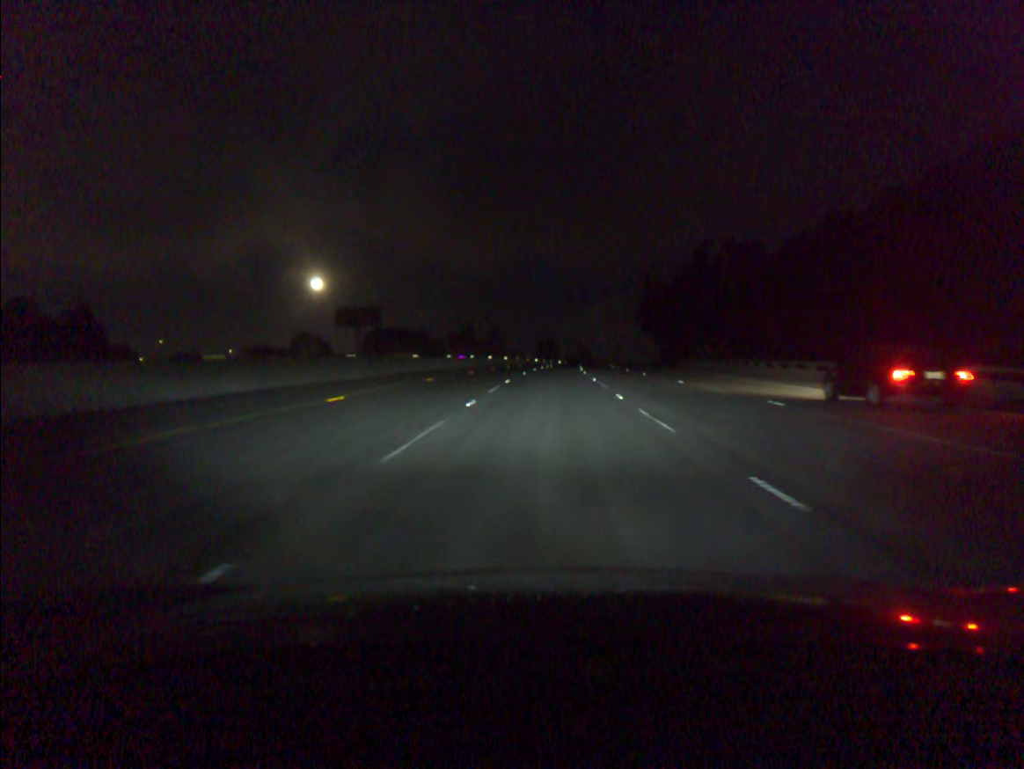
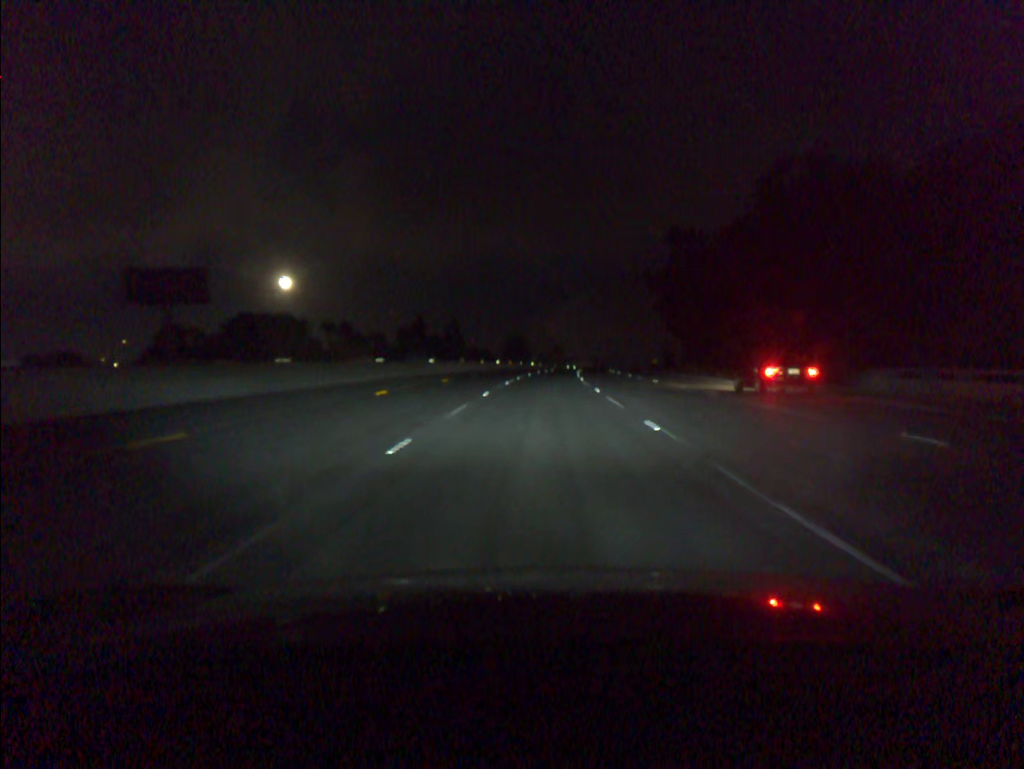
(+1.1, +51.8) m; +2°
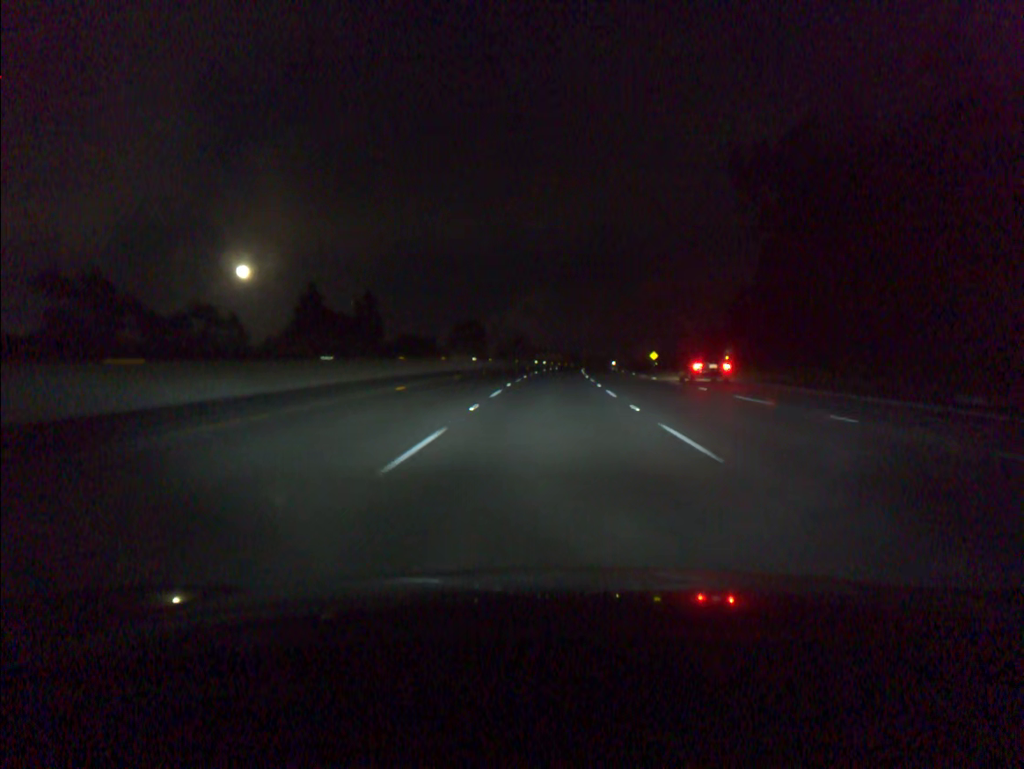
(+1.4, +69.4) m; +3°
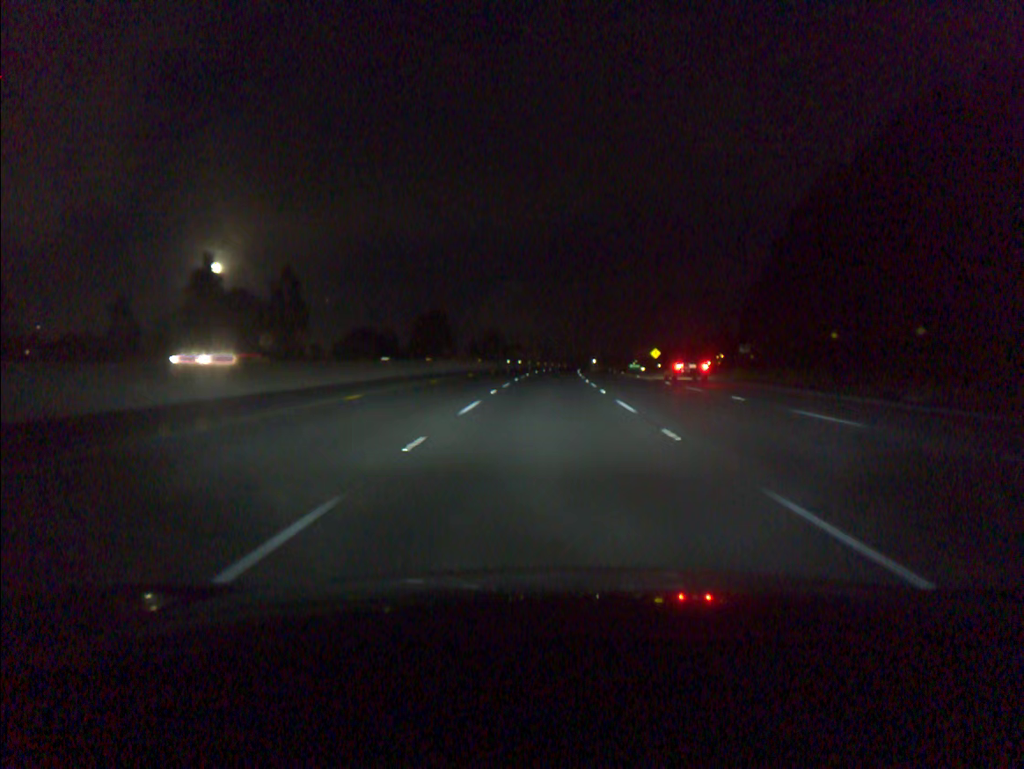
(+0.5, +34.8) m; +2°
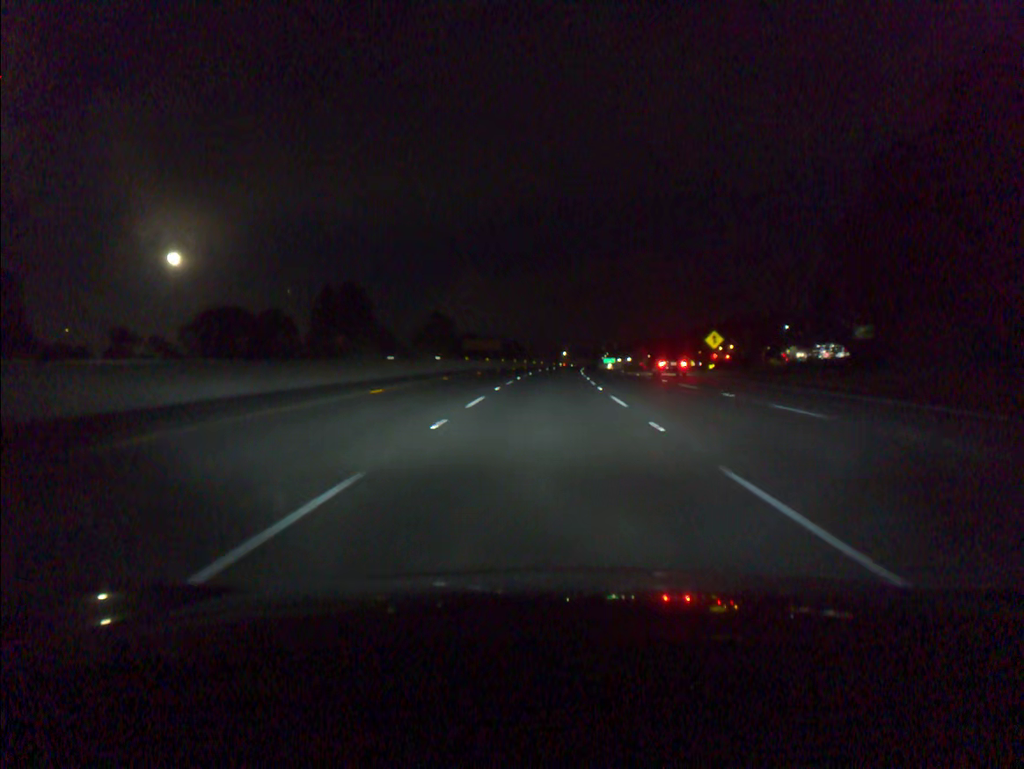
(+1.6, +69.8) m; +2°
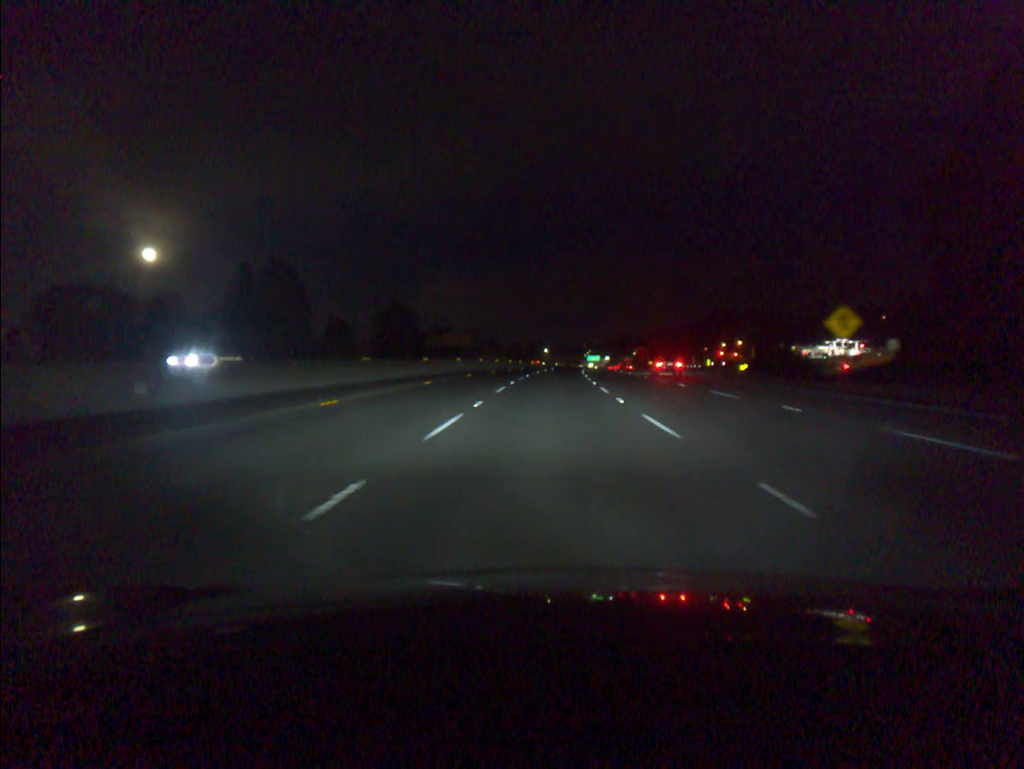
(+0.4, +34.9) m; +1°
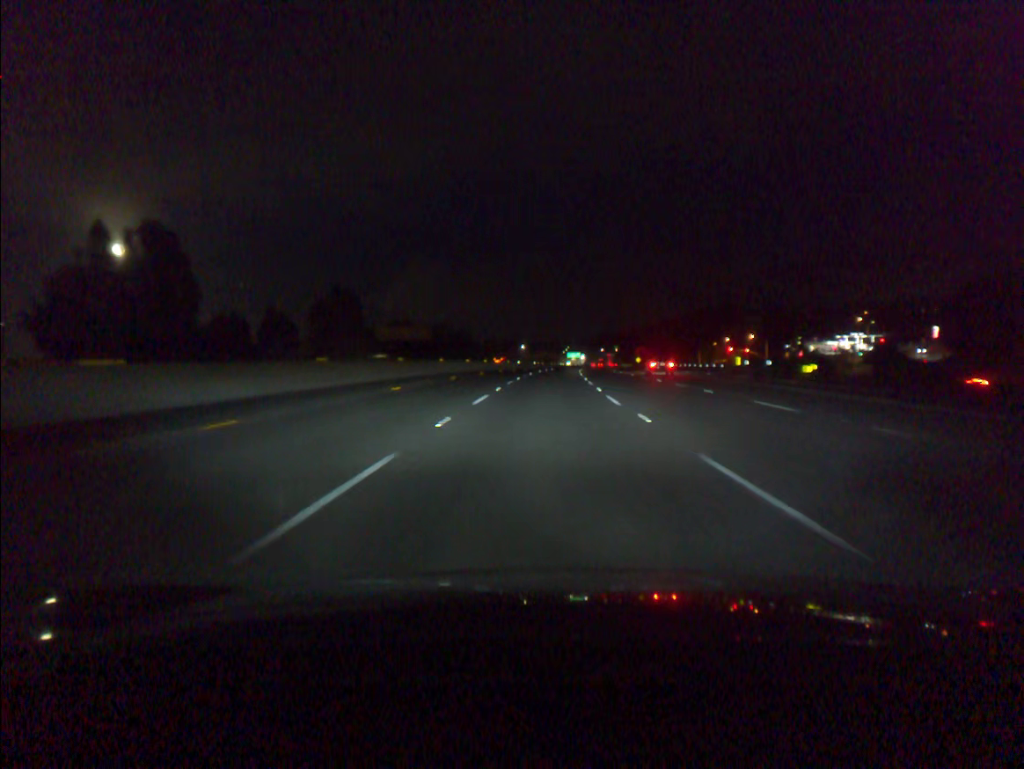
(+0.5, +34.9) m; +2°
